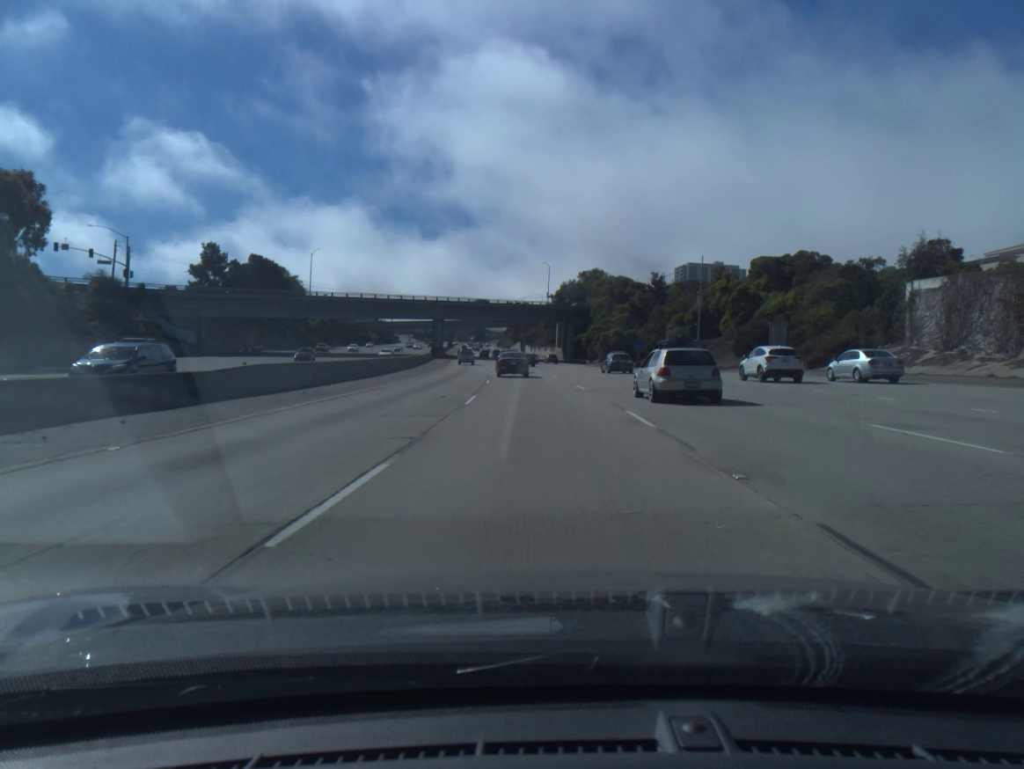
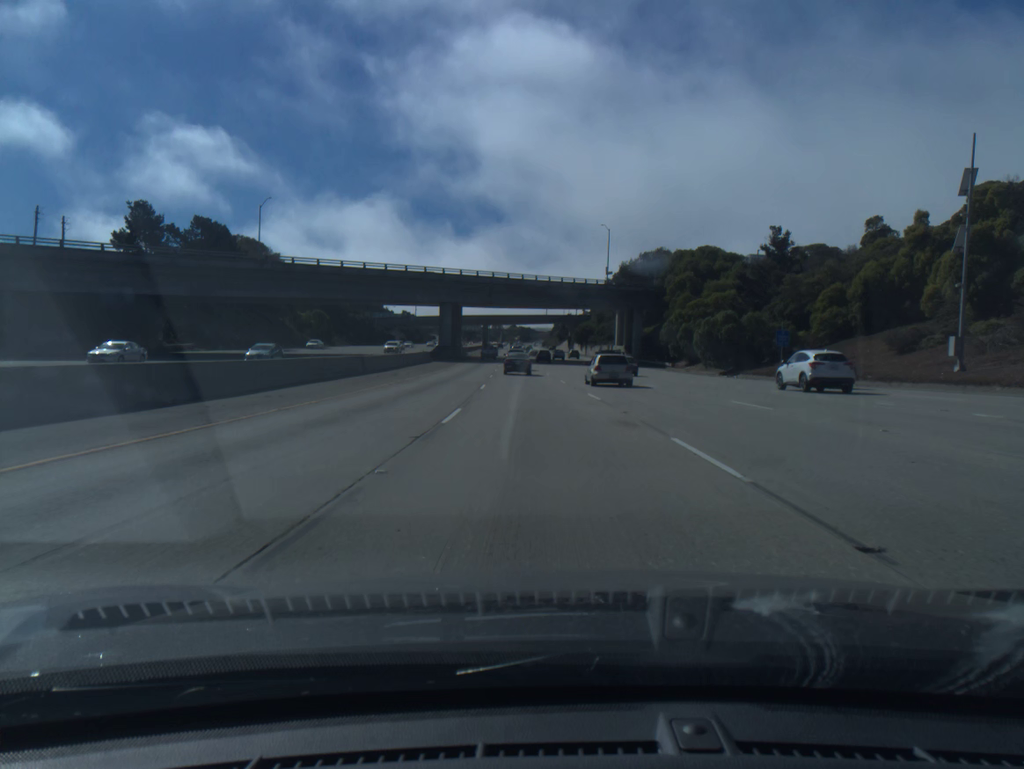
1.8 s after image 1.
(-1.4, +49.1) m; -3°
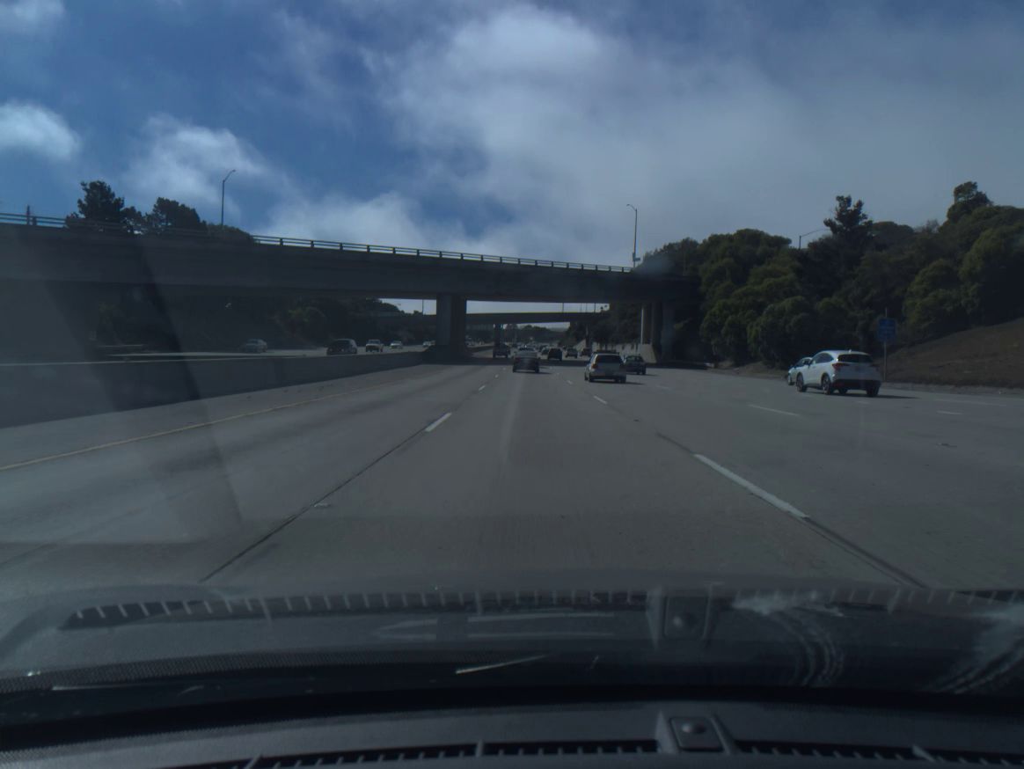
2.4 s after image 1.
(-0.1, +16.4) m; -1°
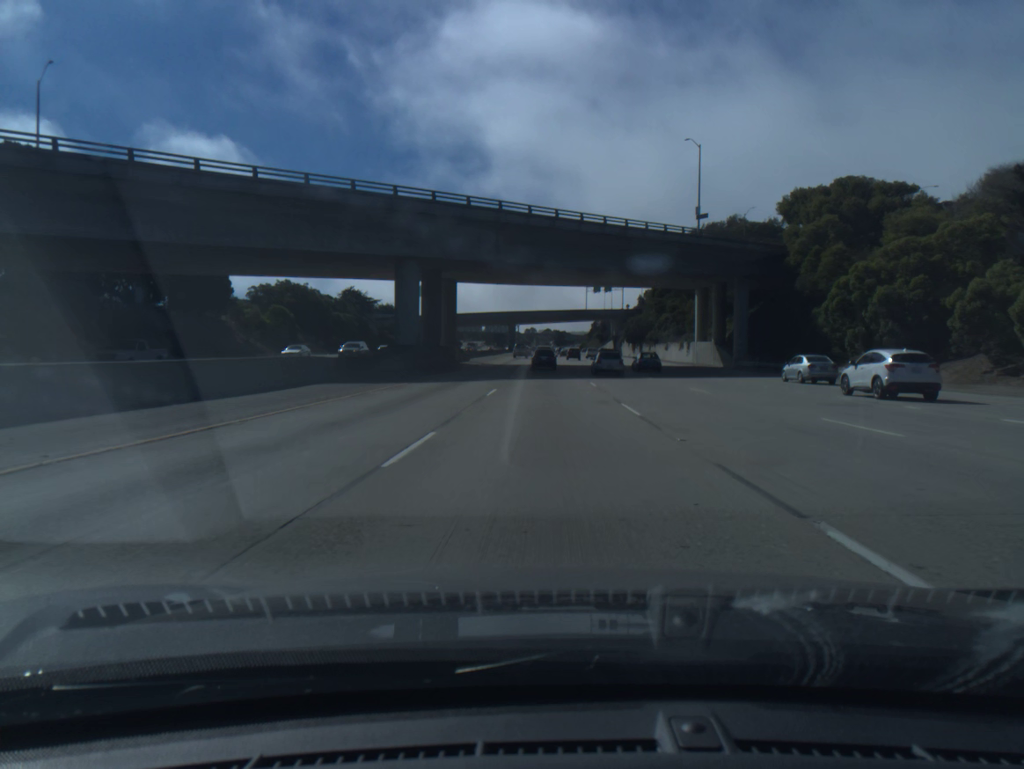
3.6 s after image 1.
(-0.5, +33.2) m; -2°
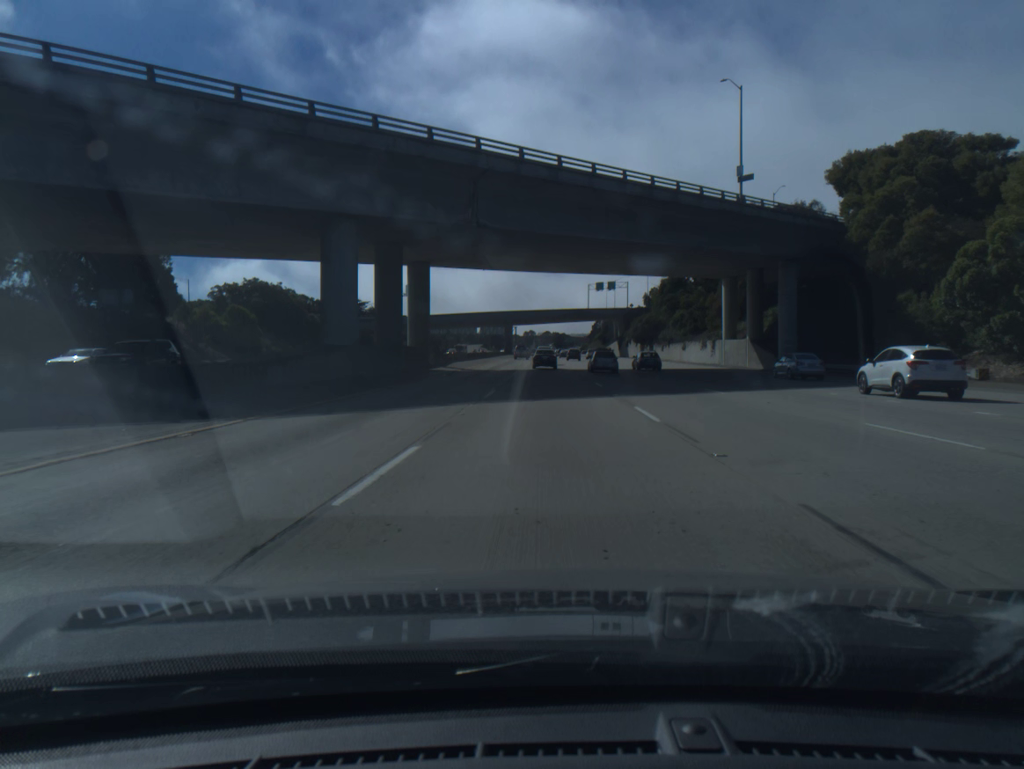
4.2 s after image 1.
(0.0, +16.7) m; 0°
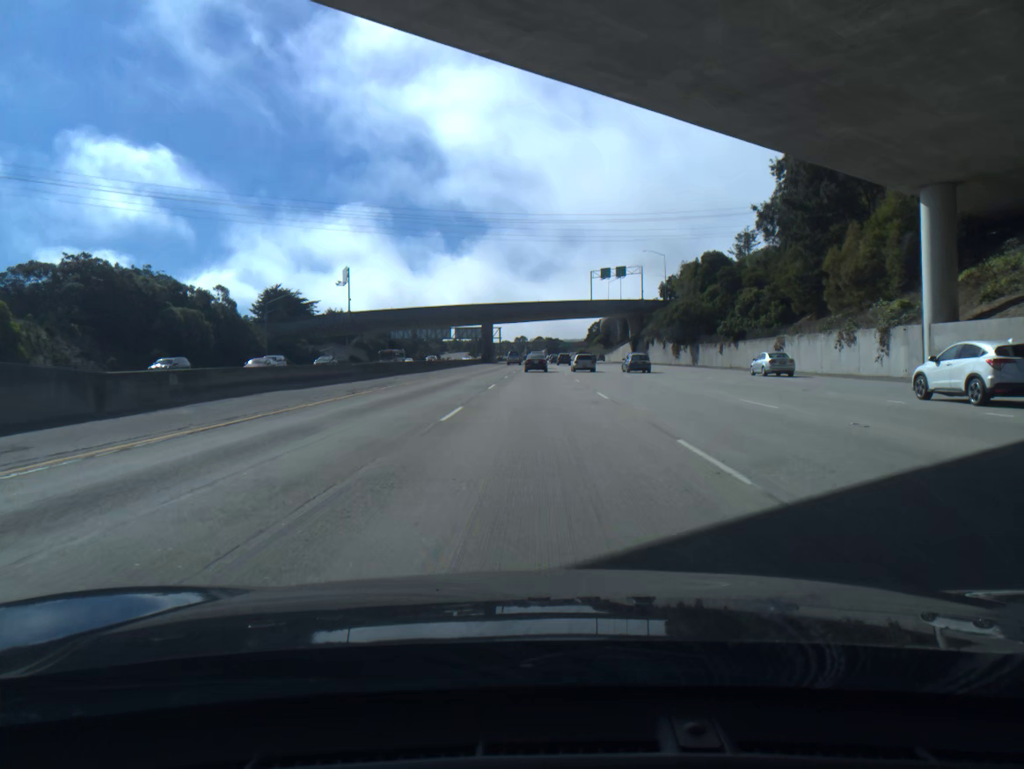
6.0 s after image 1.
(+0.3, +50.5) m; 0°
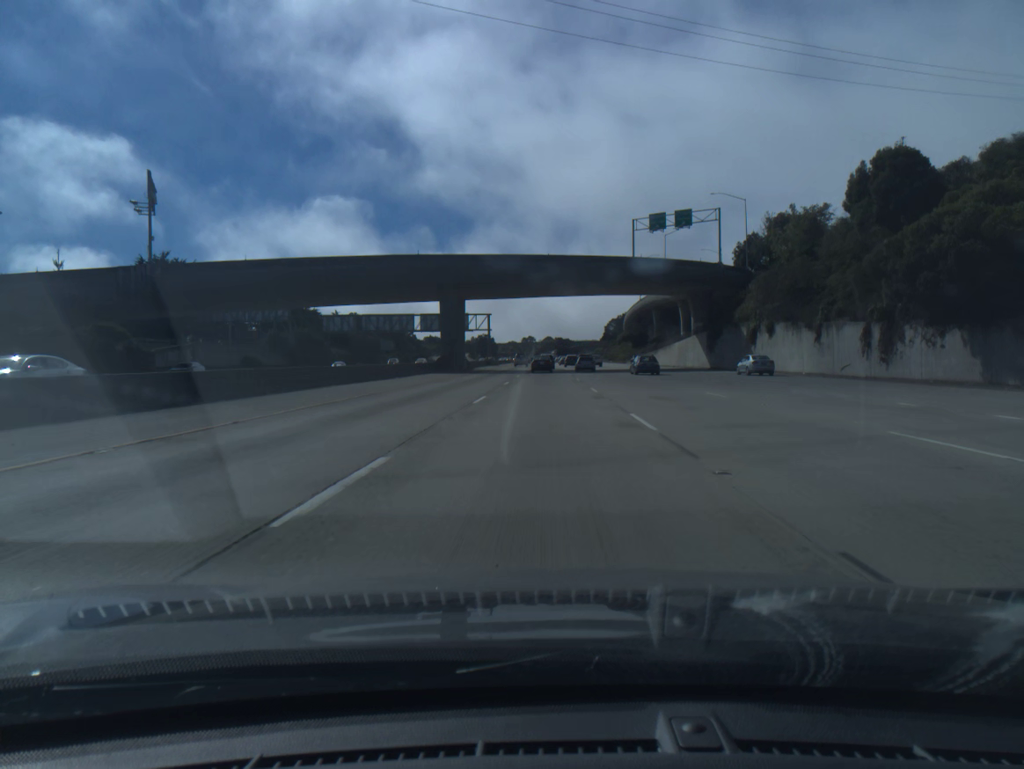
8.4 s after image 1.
(-0.5, +67.4) m; -1°
